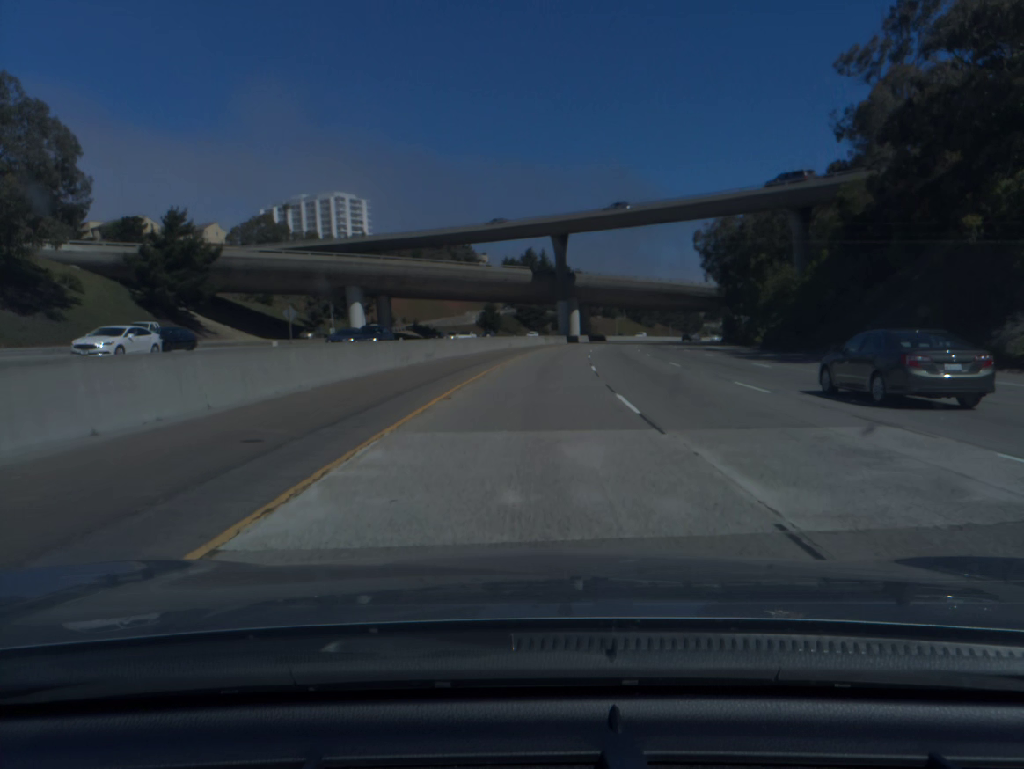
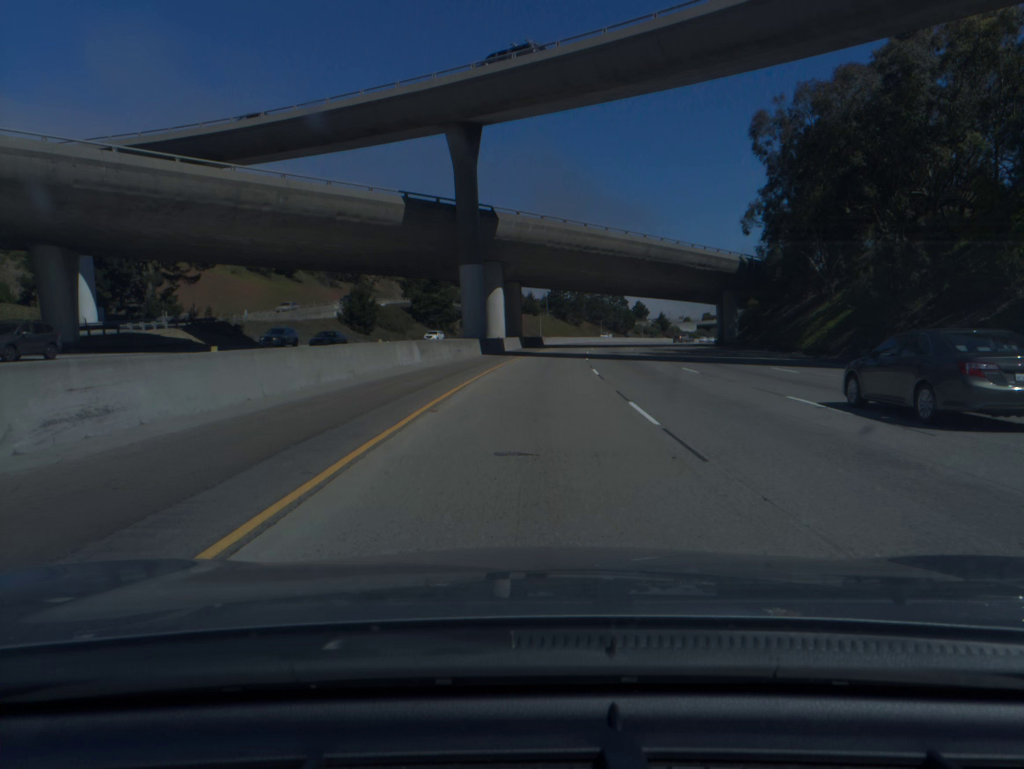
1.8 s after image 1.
(+3.2, +60.8) m; +6°
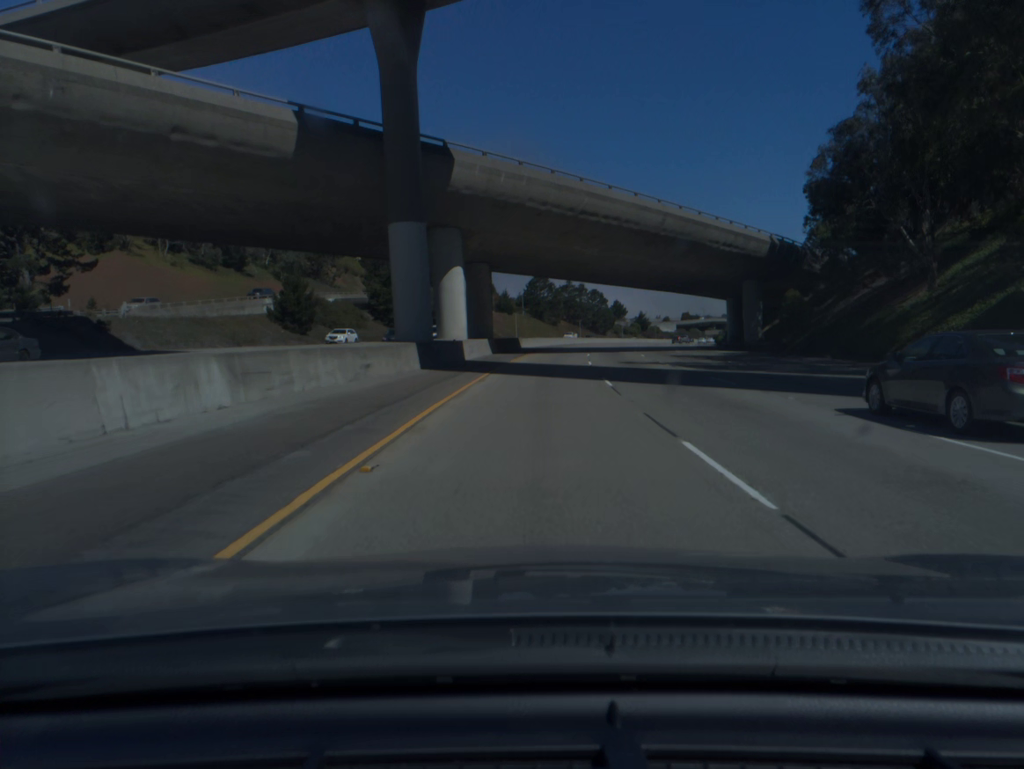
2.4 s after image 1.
(+0.3, +20.3) m; +2°
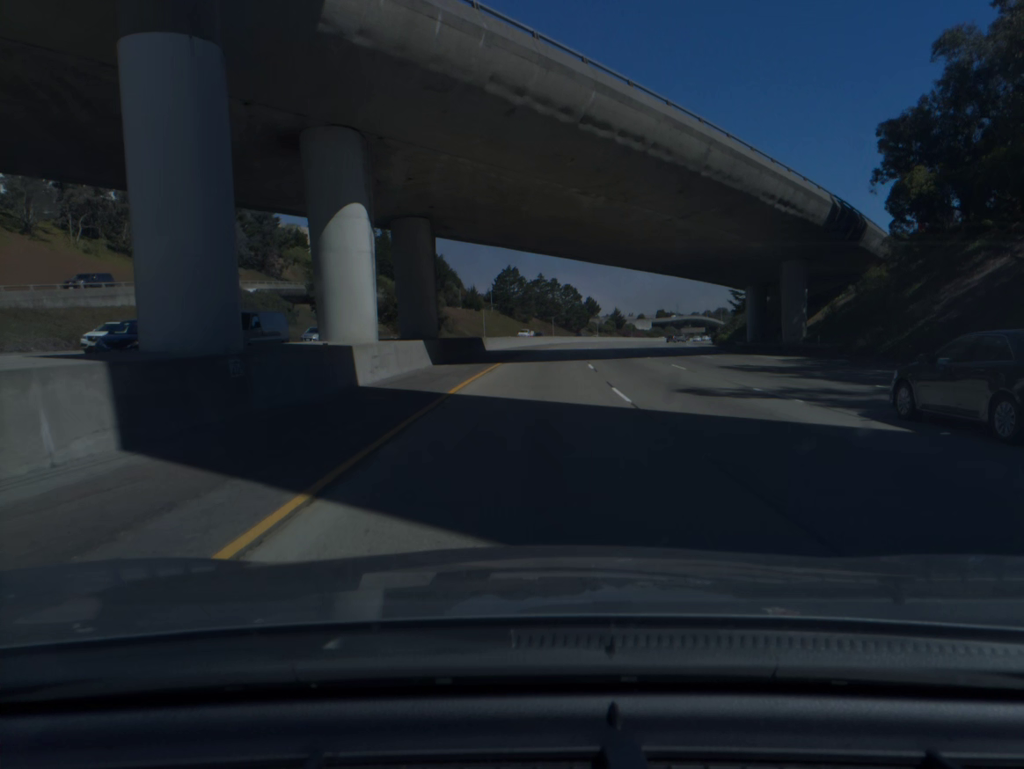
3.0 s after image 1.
(+0.4, +20.3) m; +2°
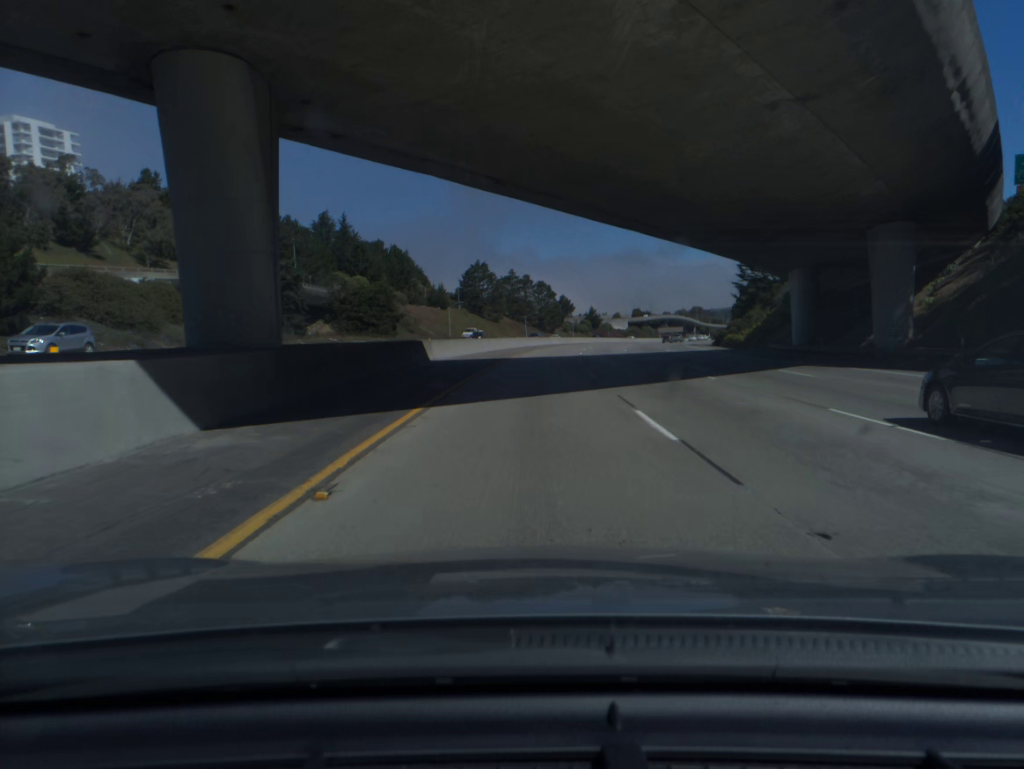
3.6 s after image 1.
(+0.4, +20.3) m; +2°
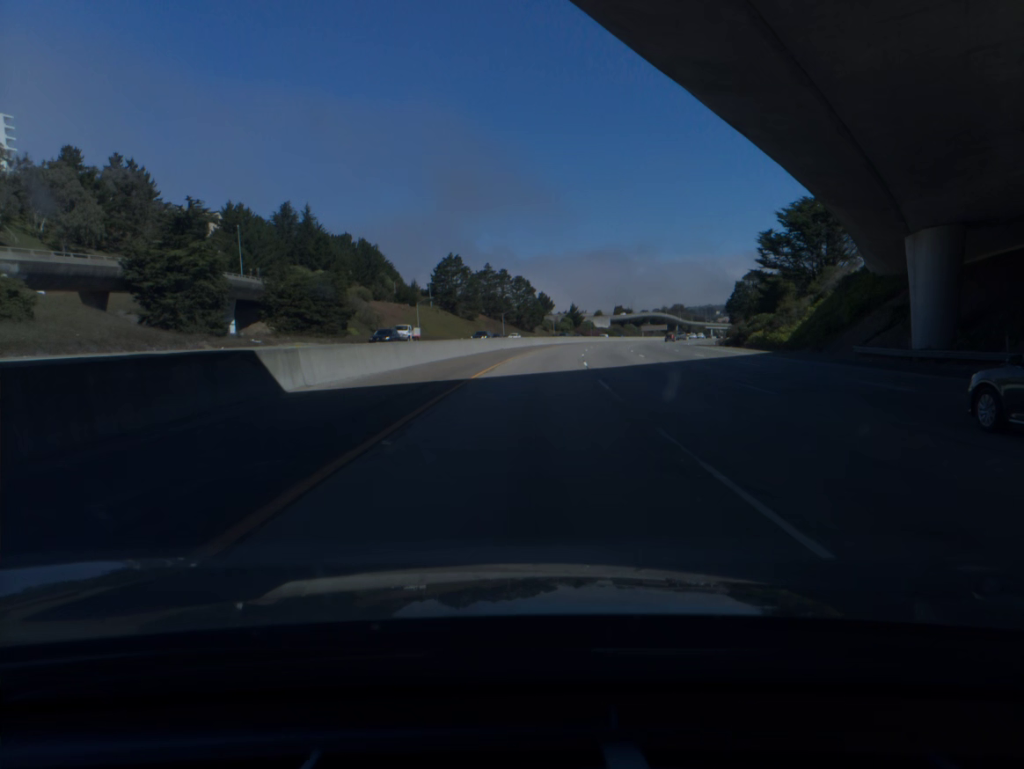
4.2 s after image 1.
(+0.3, +20.3) m; +2°
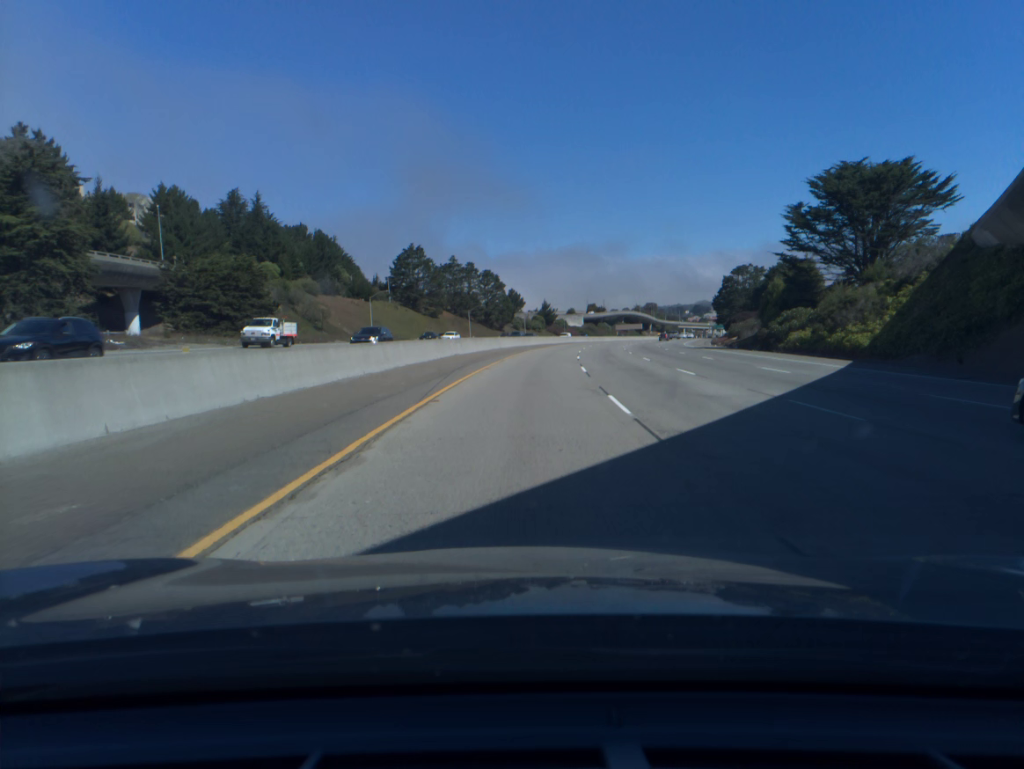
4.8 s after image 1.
(+0.4, +20.3) m; +2°
